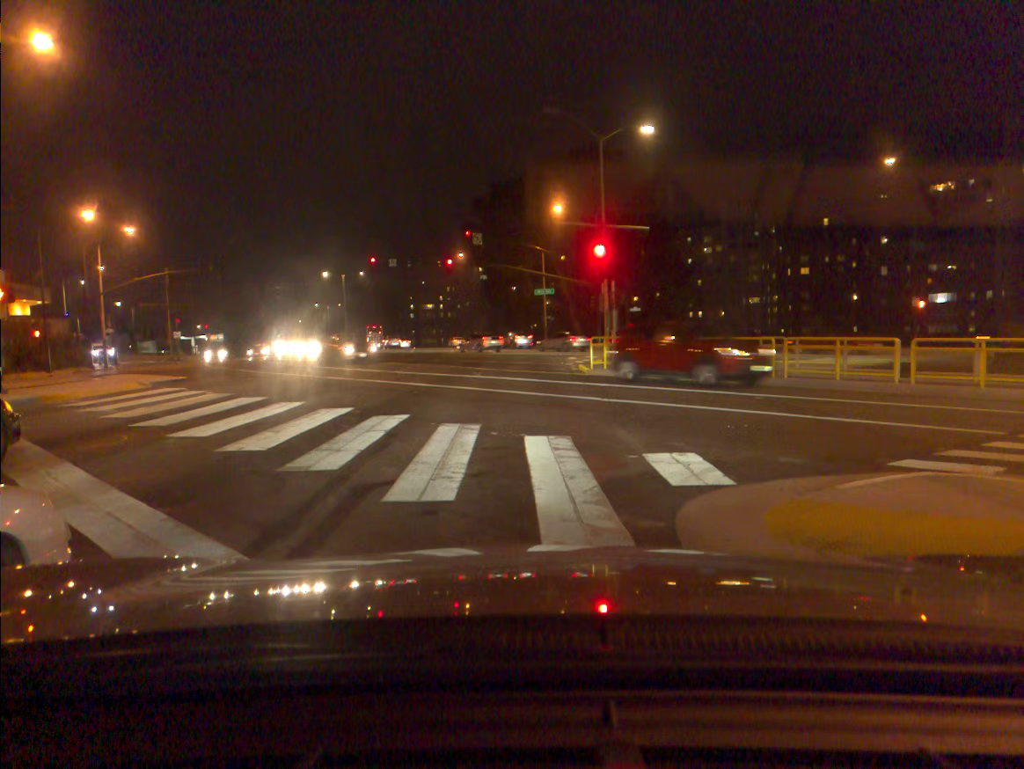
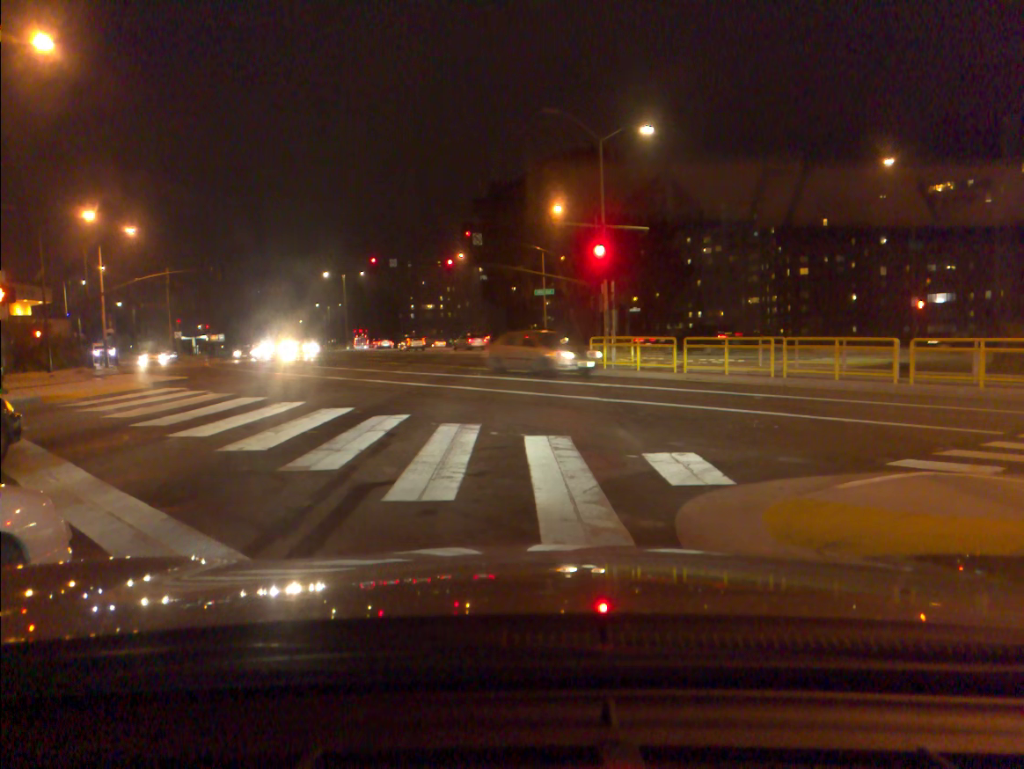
(0.0, 0.0) m; 0°
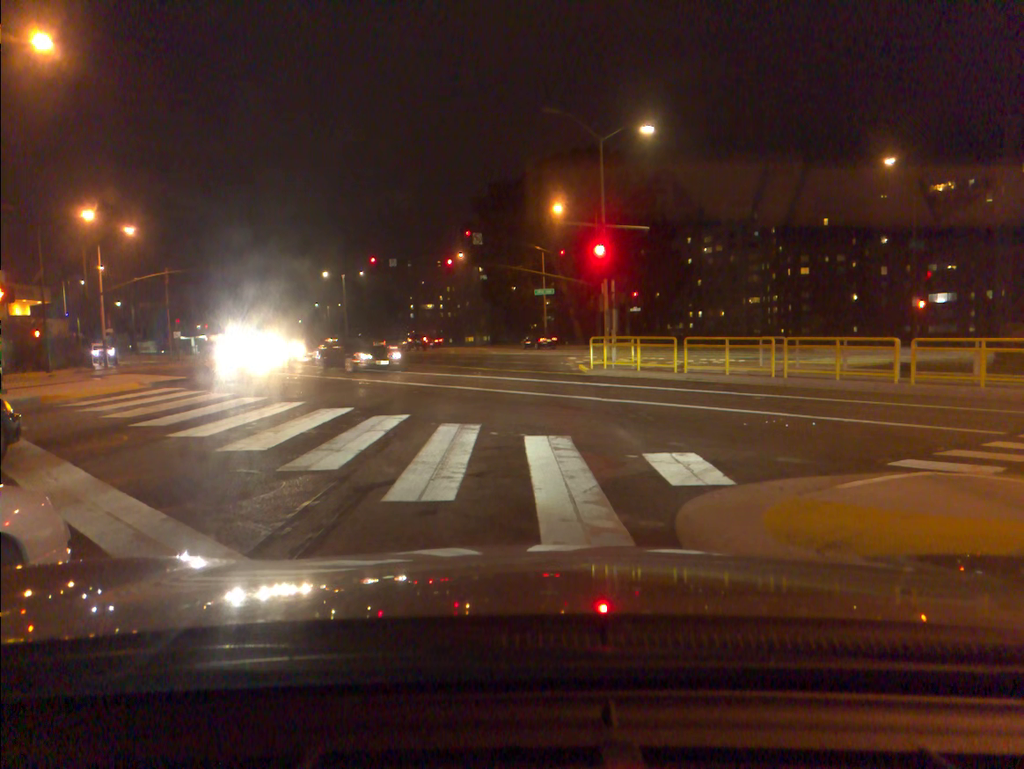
(0.0, 0.0) m; 0°
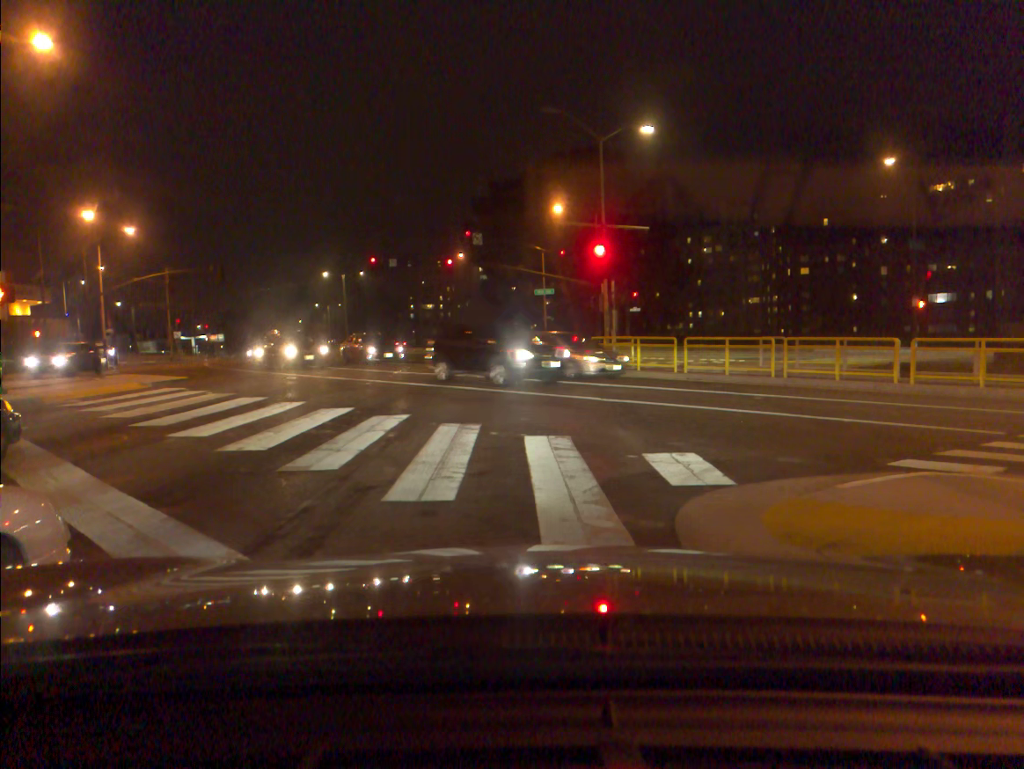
(0.0, 0.0) m; 0°
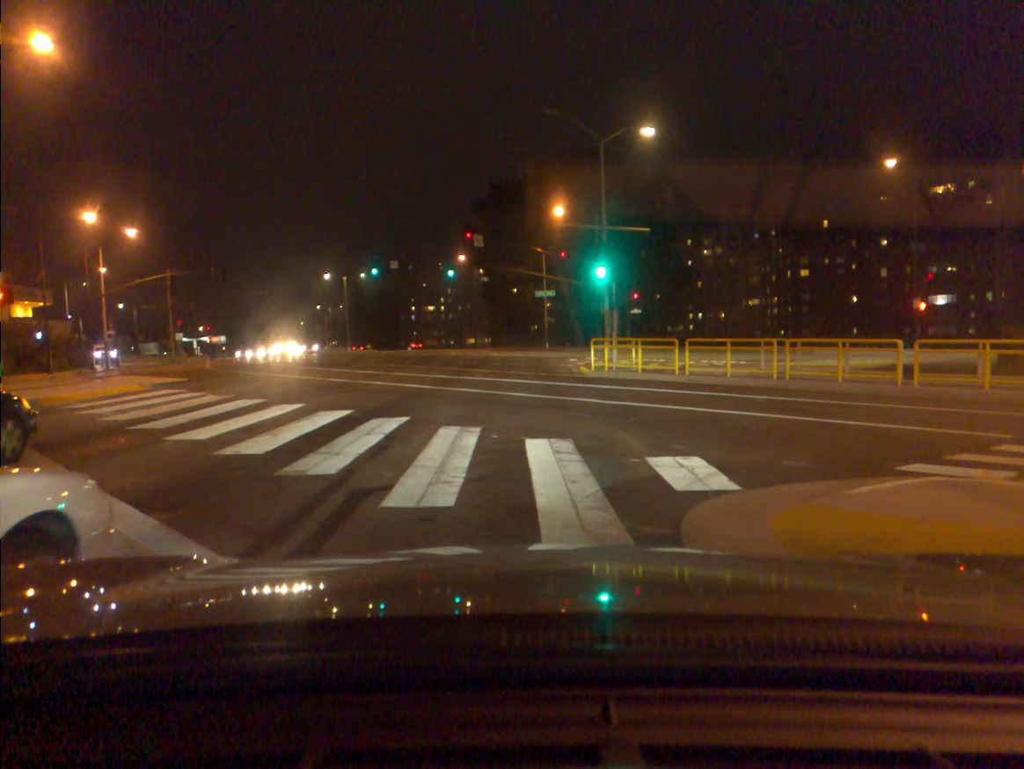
(0.0, +0.2) m; +1°
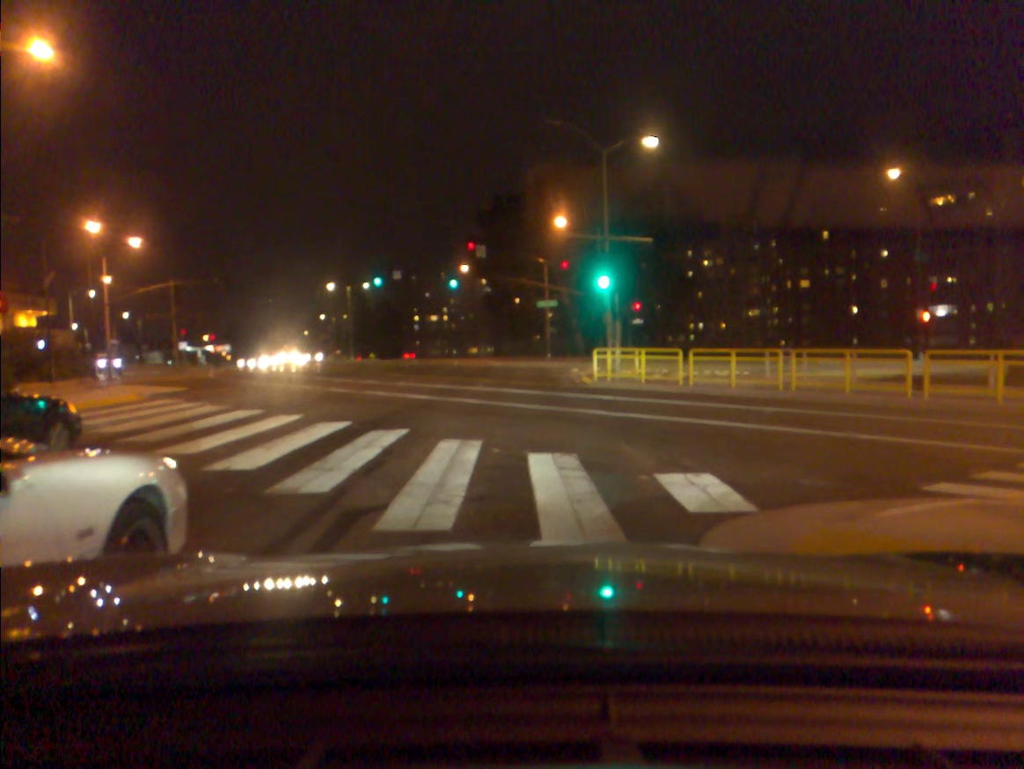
(0.0, +0.4) m; 0°
